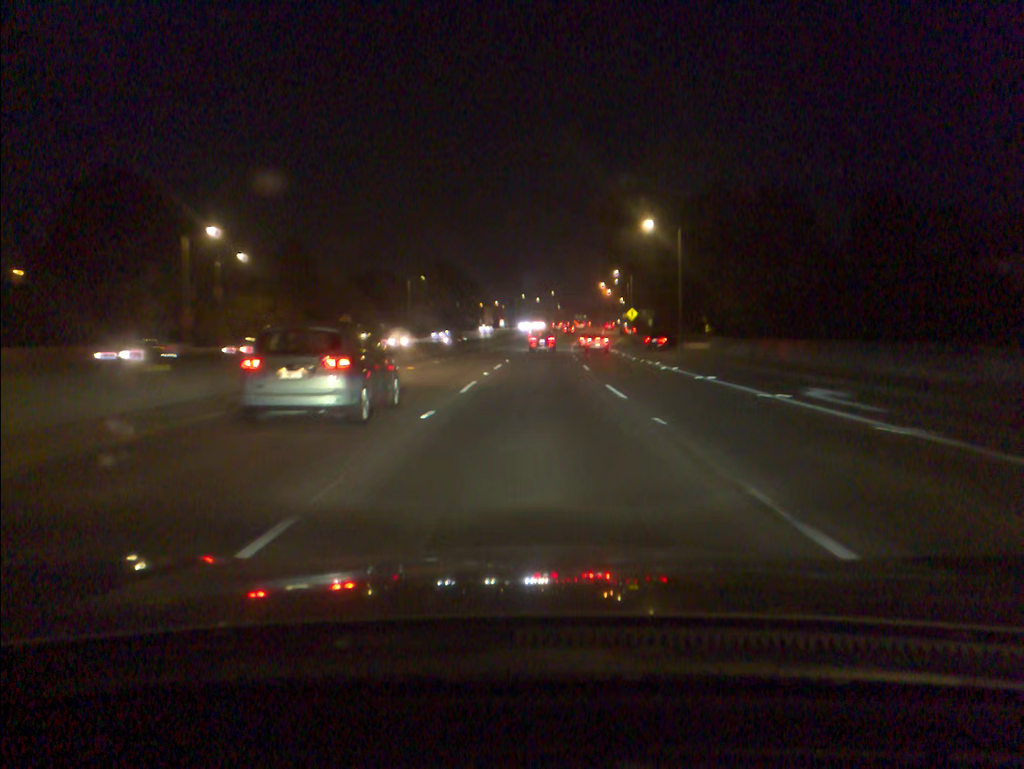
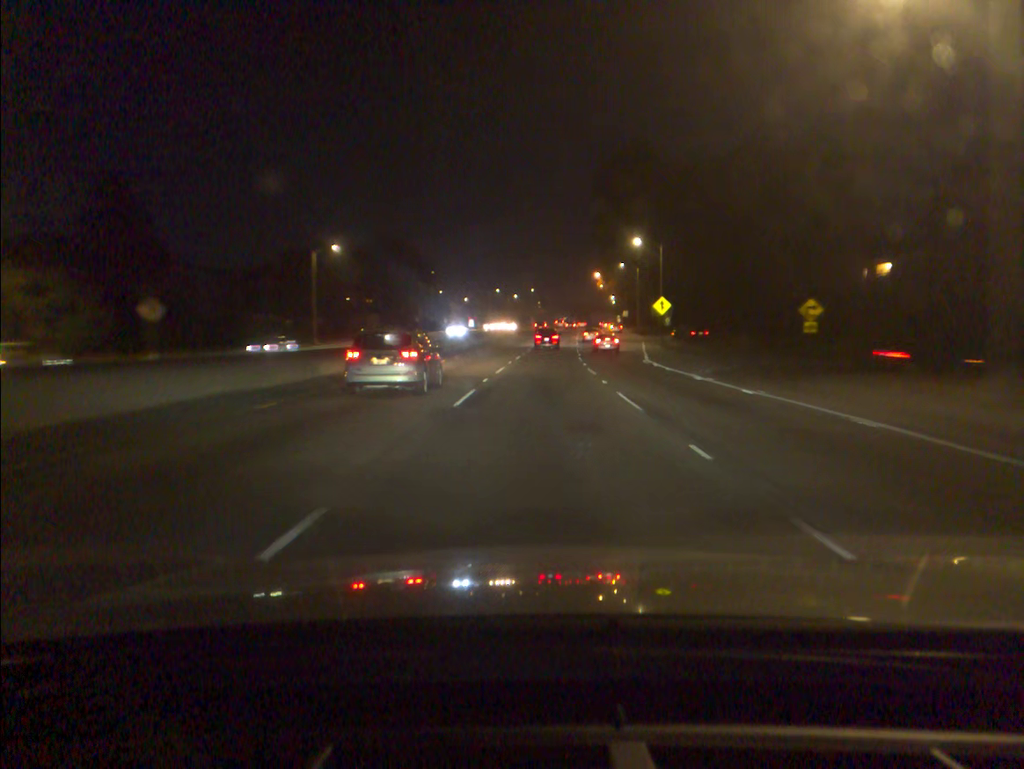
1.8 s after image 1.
(+0.5, +41.7) m; +1°
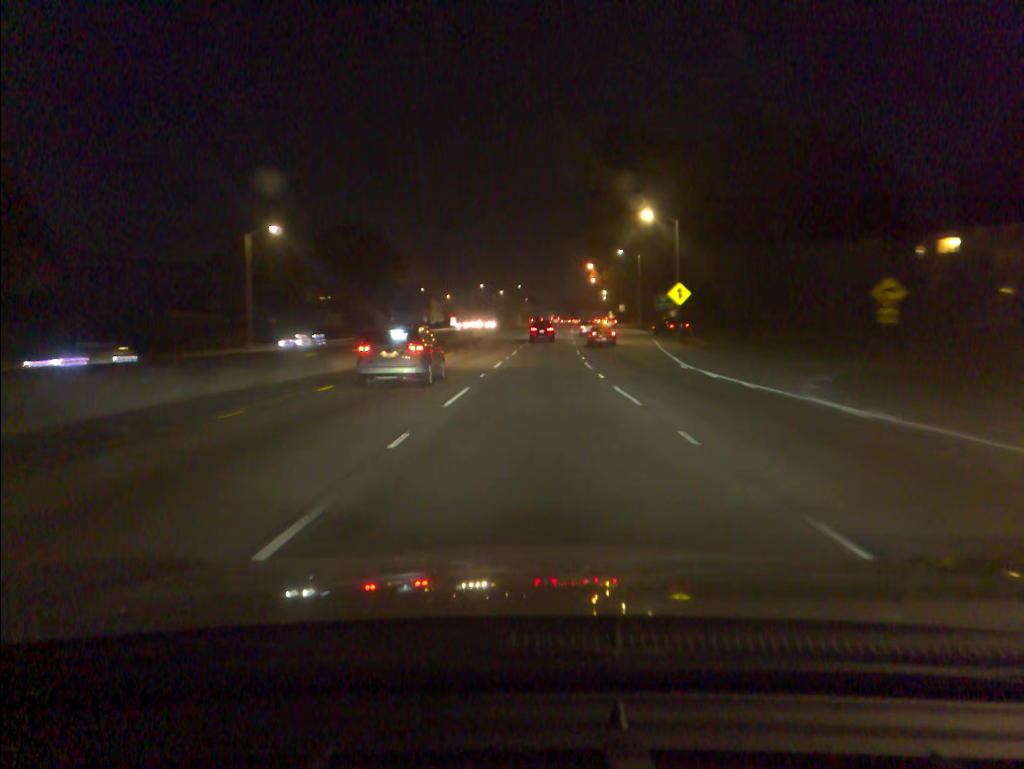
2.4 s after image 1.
(+0.1, +14.2) m; +1°
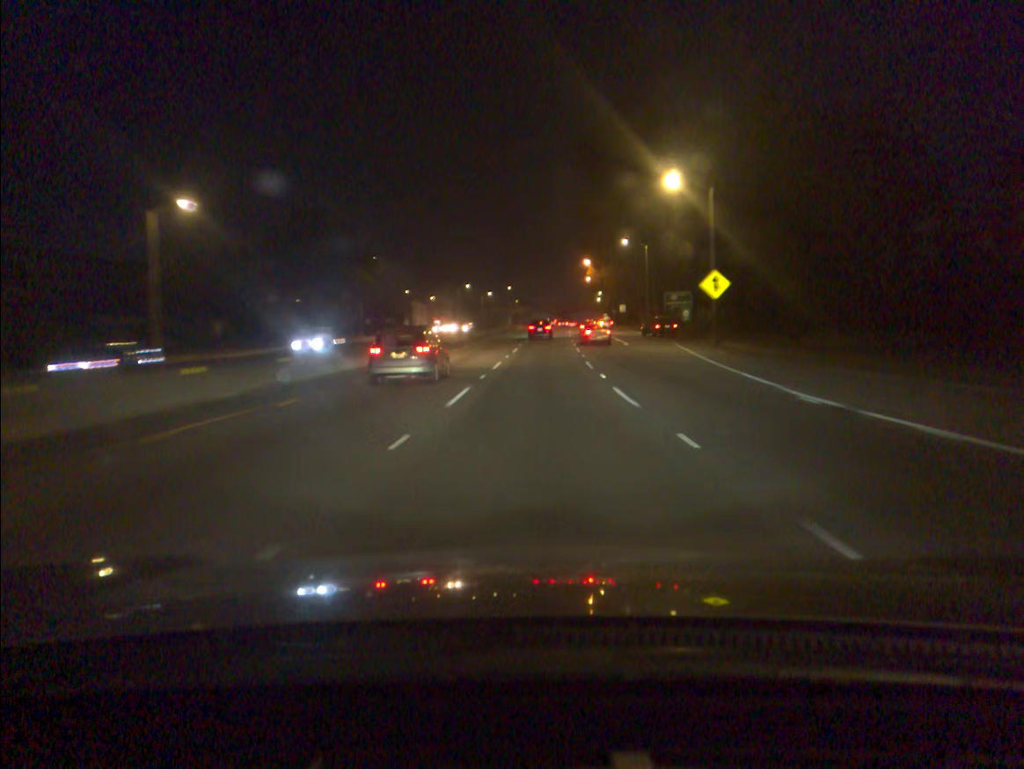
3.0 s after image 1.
(+0.1, +14.4) m; +1°
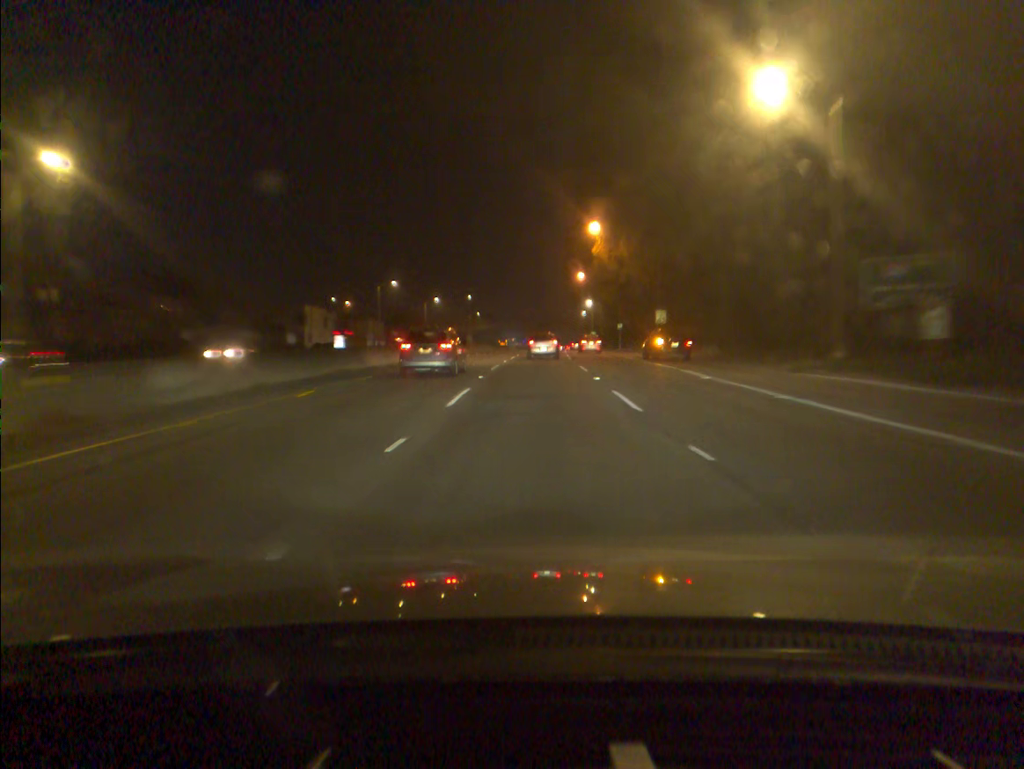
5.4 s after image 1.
(+1.2, +59.1) m; +2°
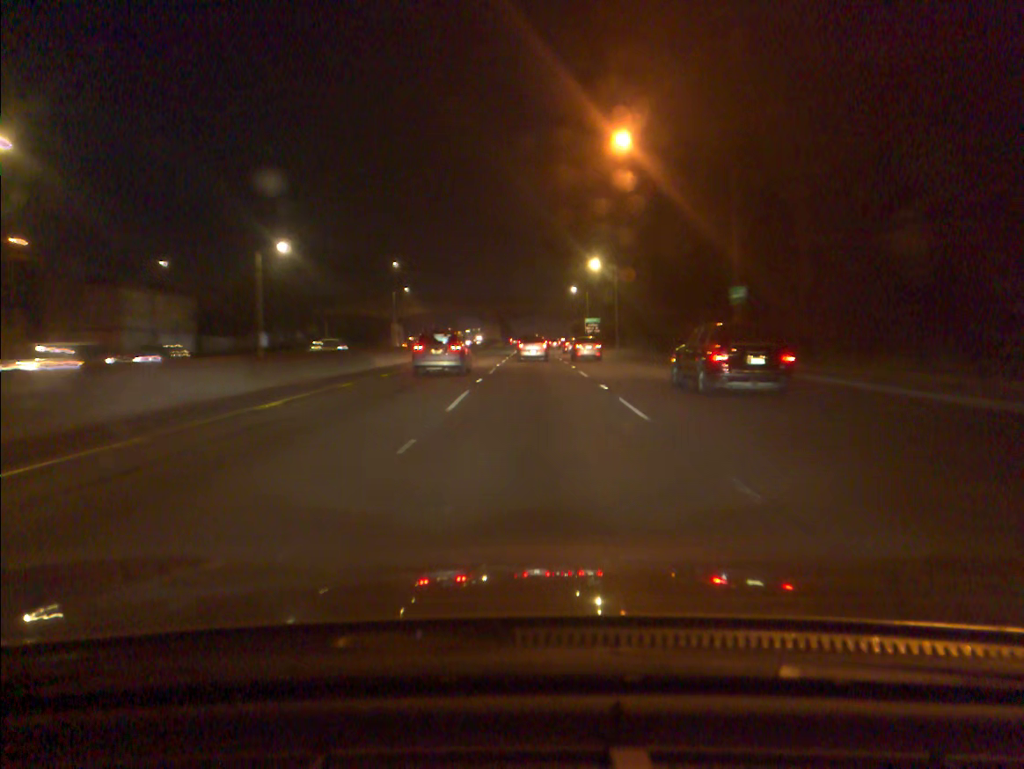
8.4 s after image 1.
(+1.2, +74.4) m; +2°
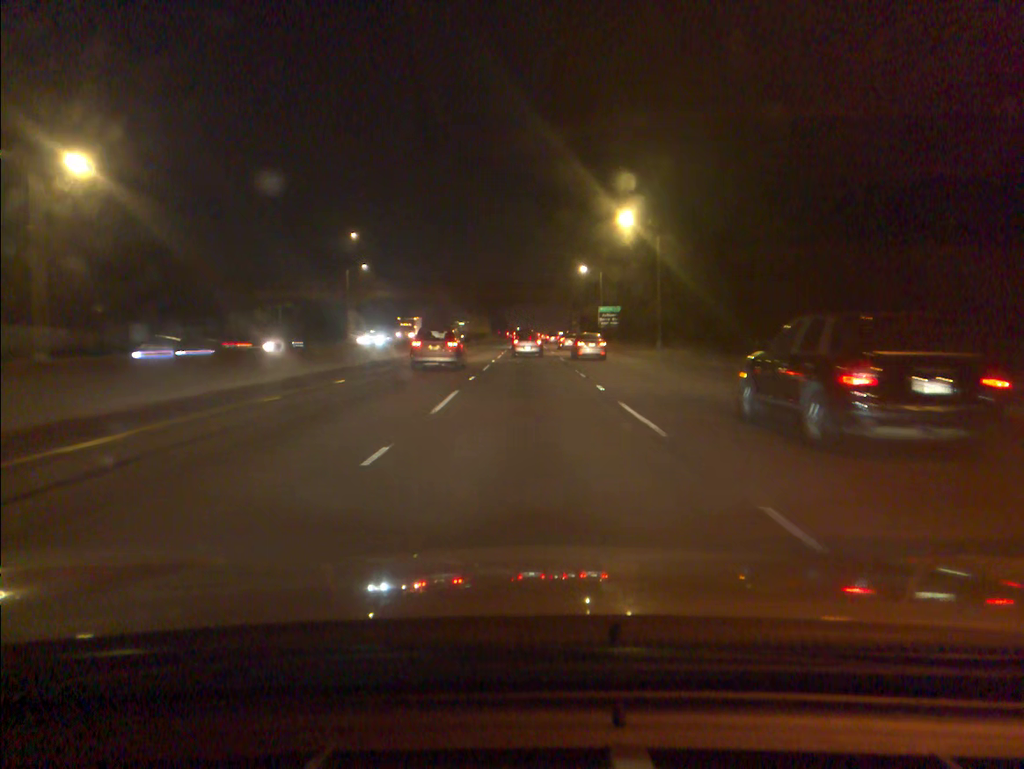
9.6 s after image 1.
(+0.1, +30.0) m; 0°
